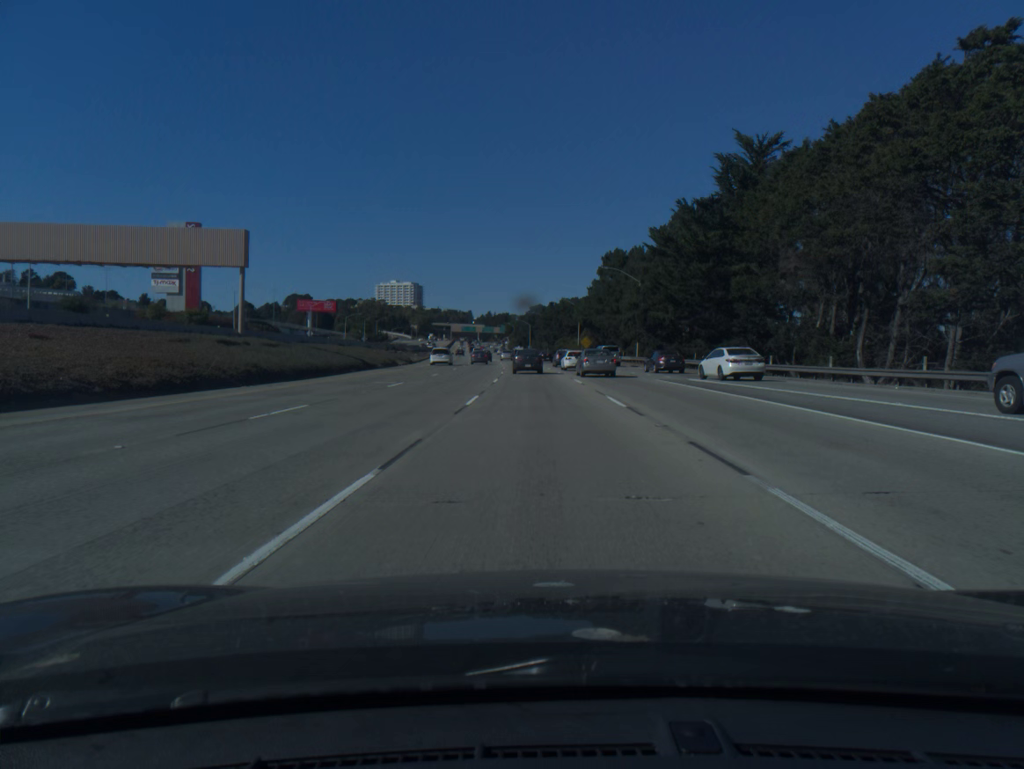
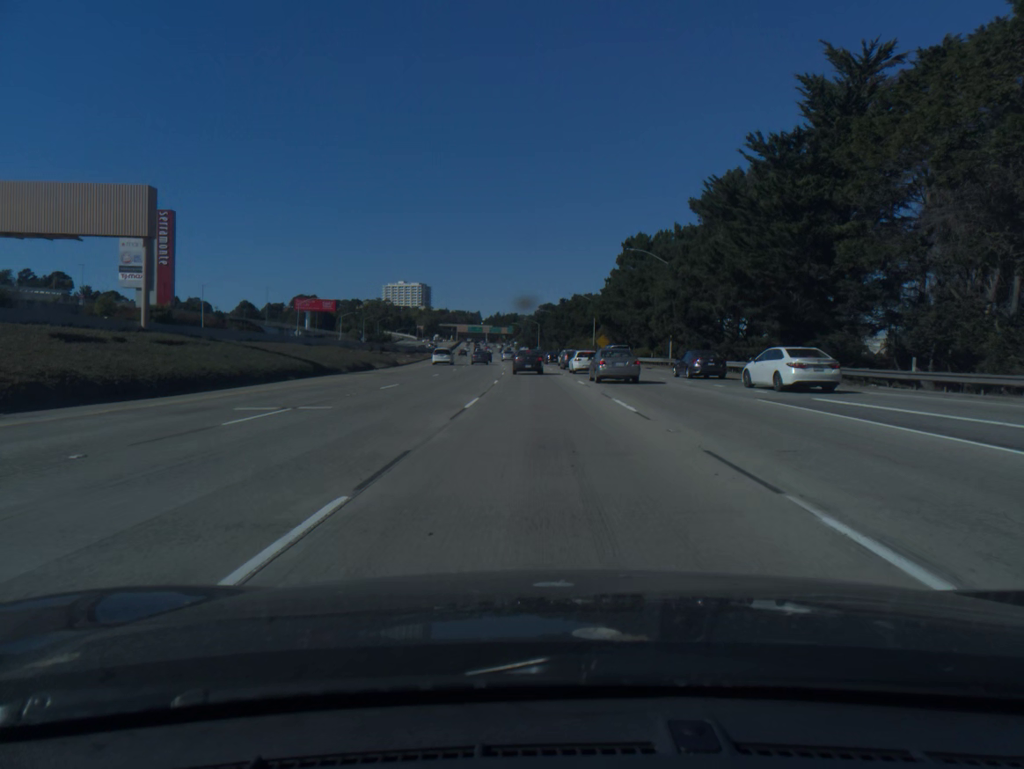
(-0.1, +15.8) m; -1°
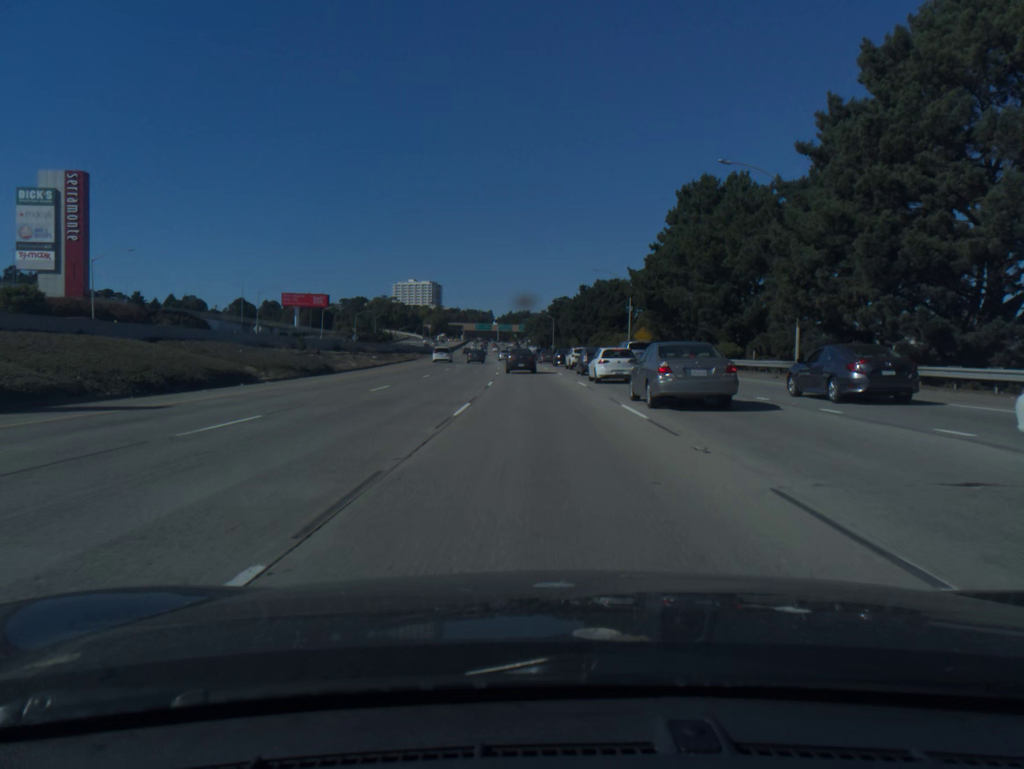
(-0.3, +31.2) m; -1°
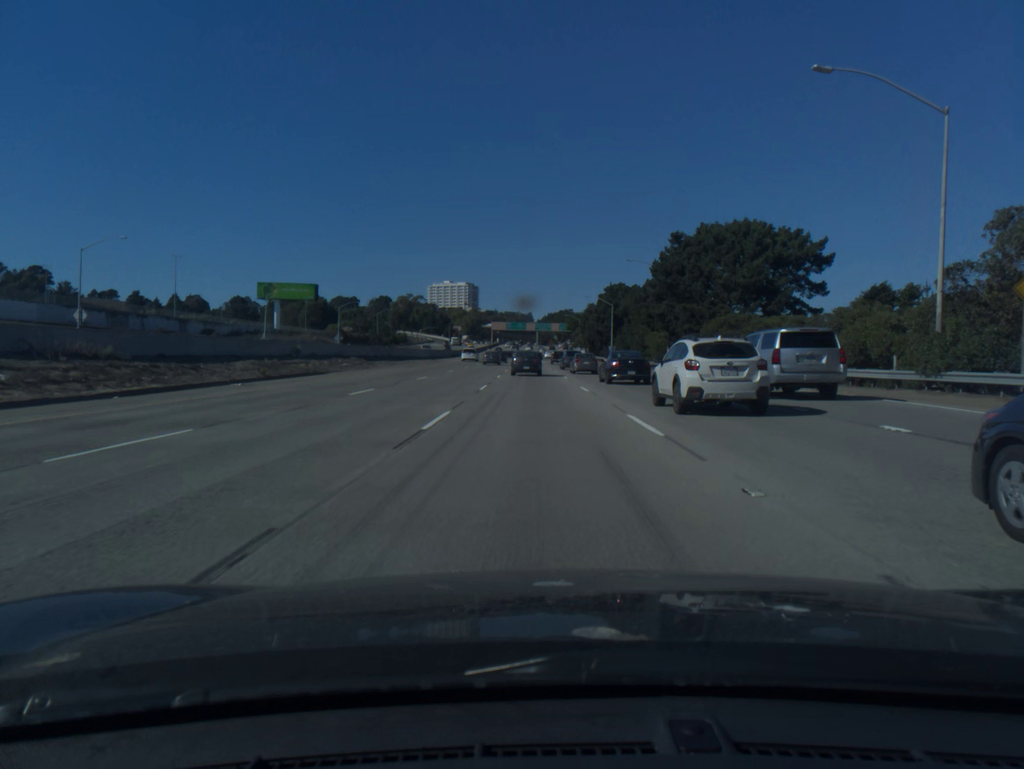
(-1.4, +61.4) m; -3°
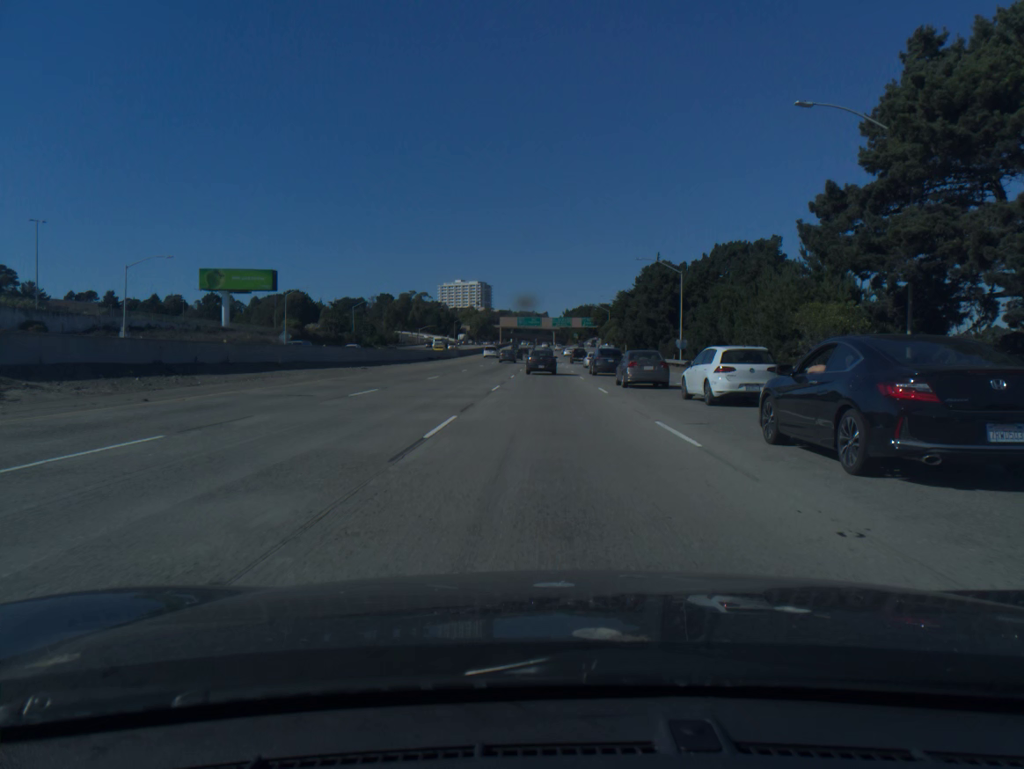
(-0.7, +45.2) m; -1°
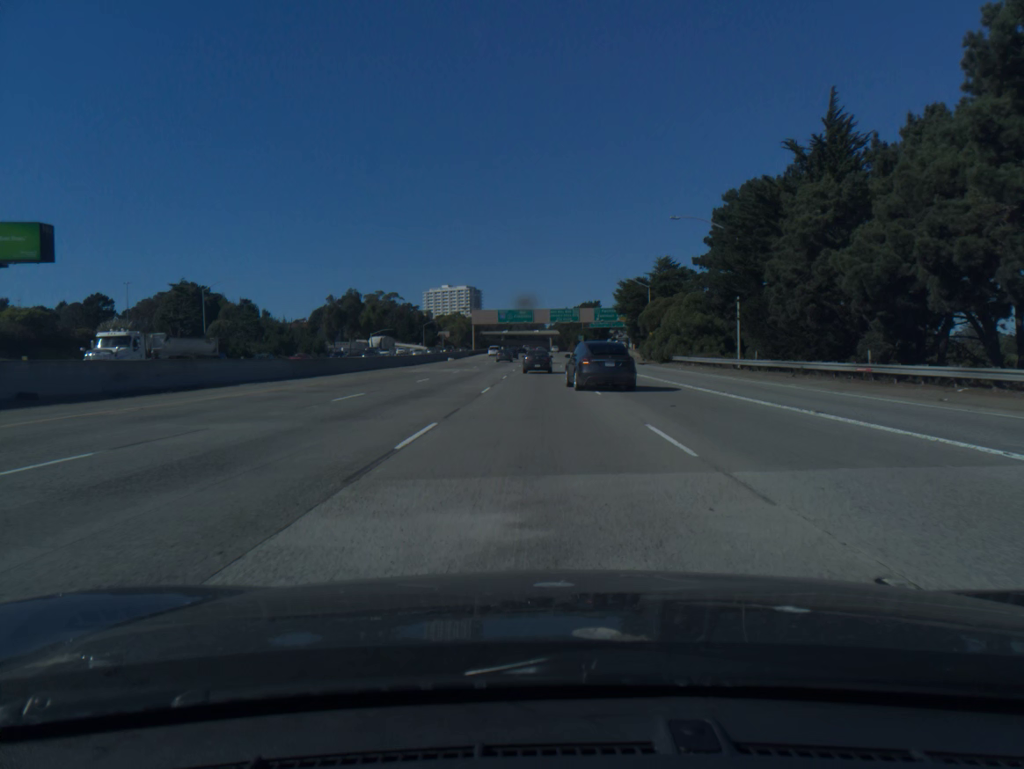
(+0.5, +74.1) m; 0°
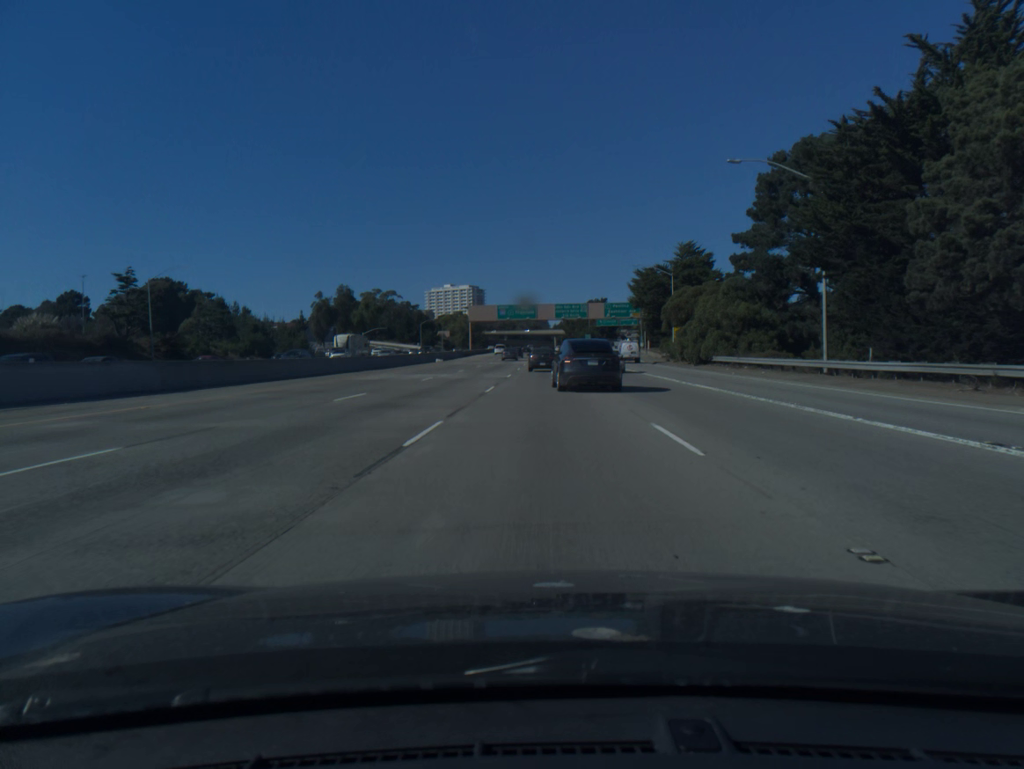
(0.0, +14.7) m; 0°
